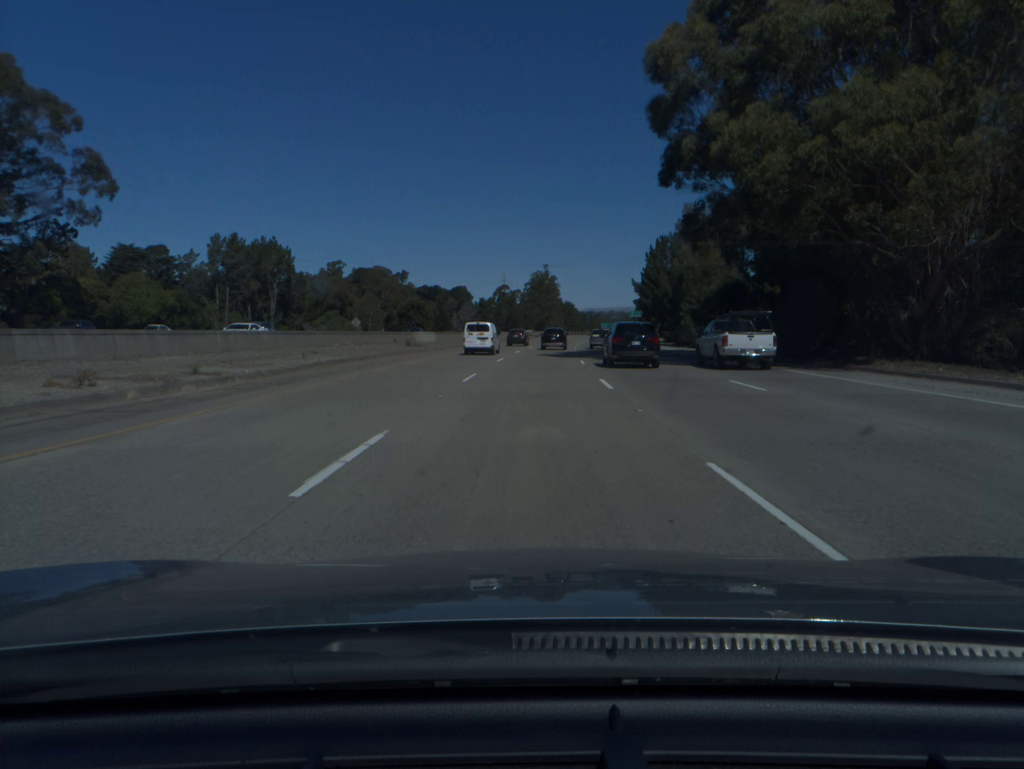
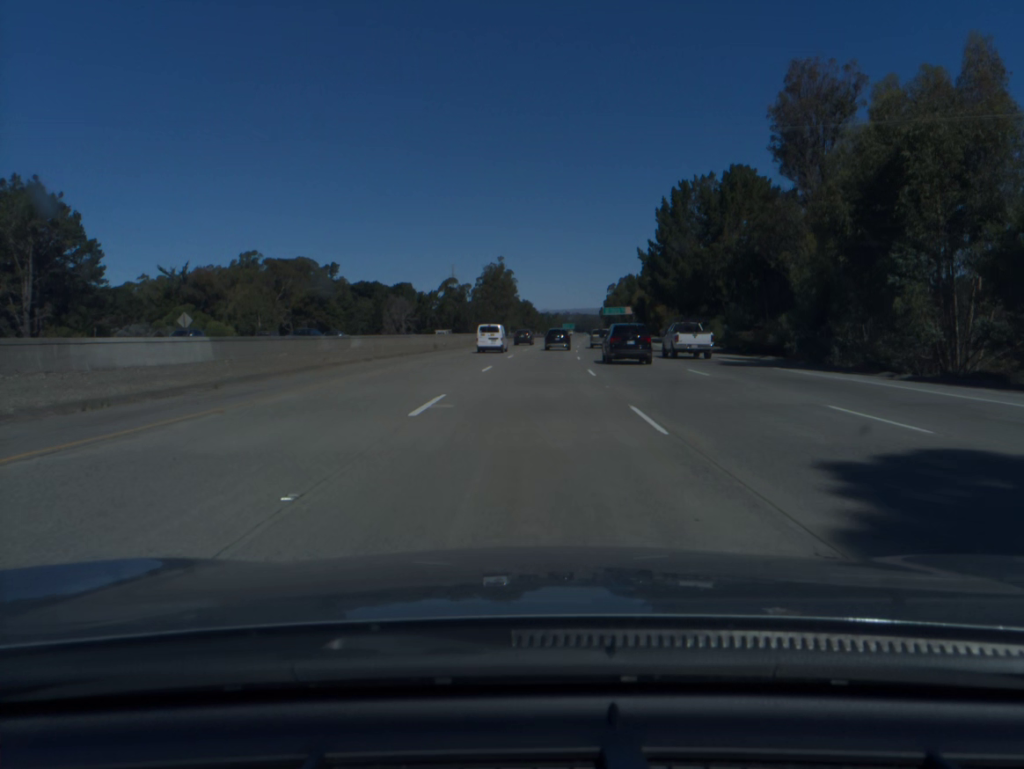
(+1.5, +52.2) m; +3°
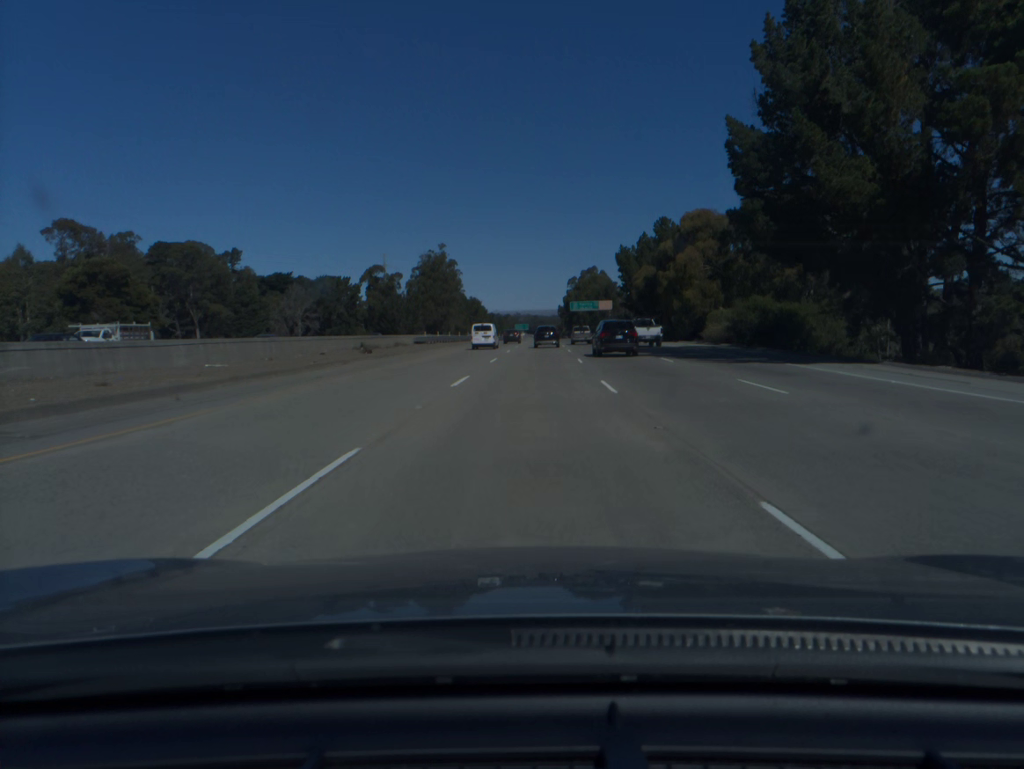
(+1.6, +52.3) m; +4°
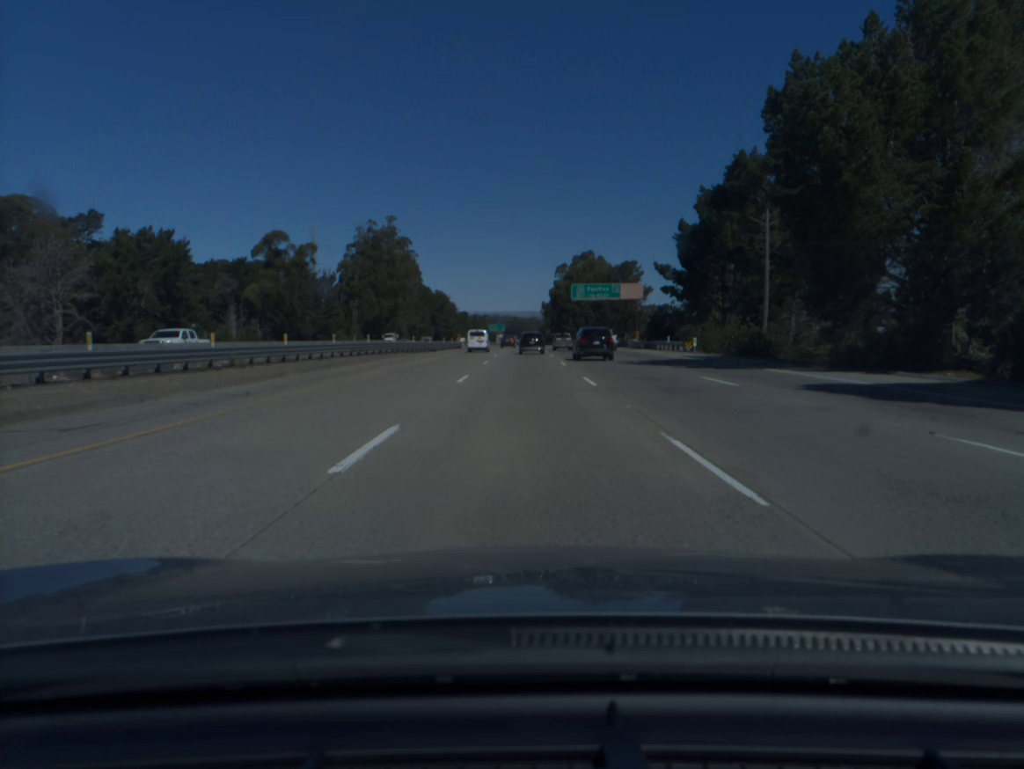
(+1.5, +69.7) m; +2°
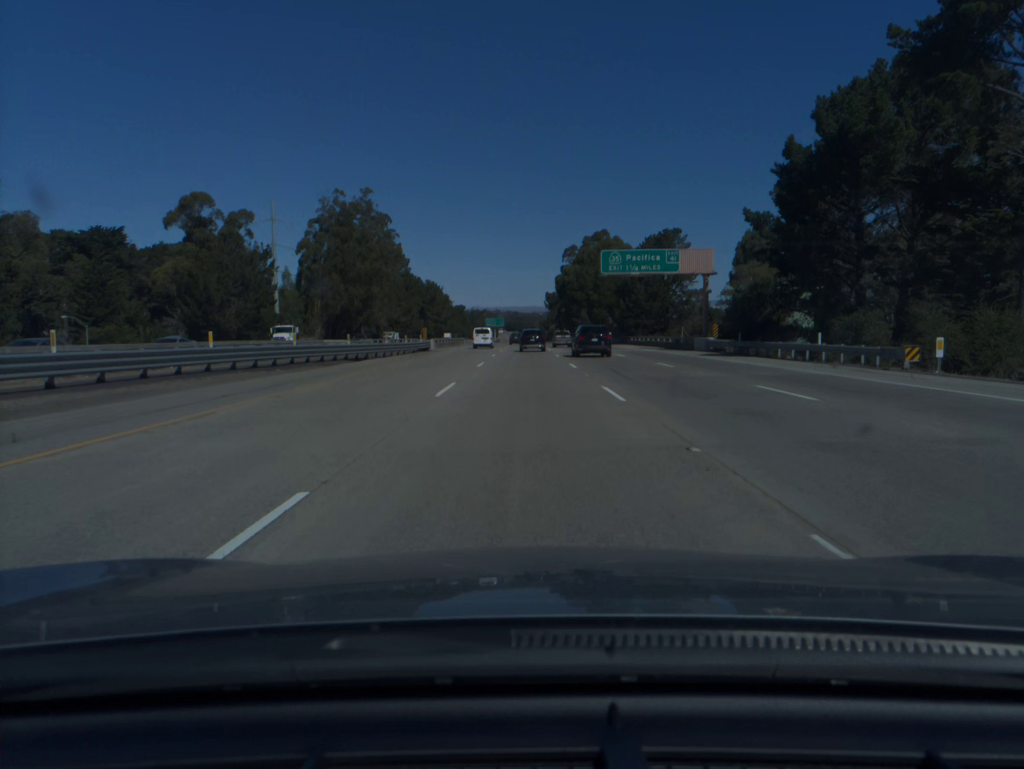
(-0.1, +34.9) m; 0°
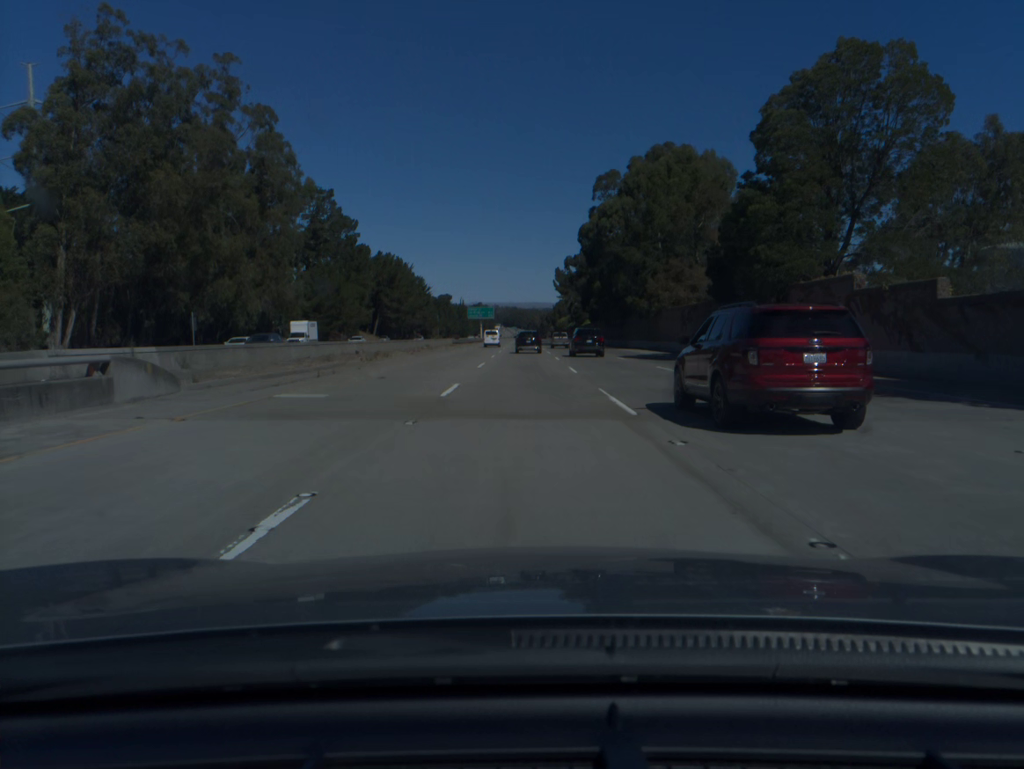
(+0.1, +87.5) m; 0°
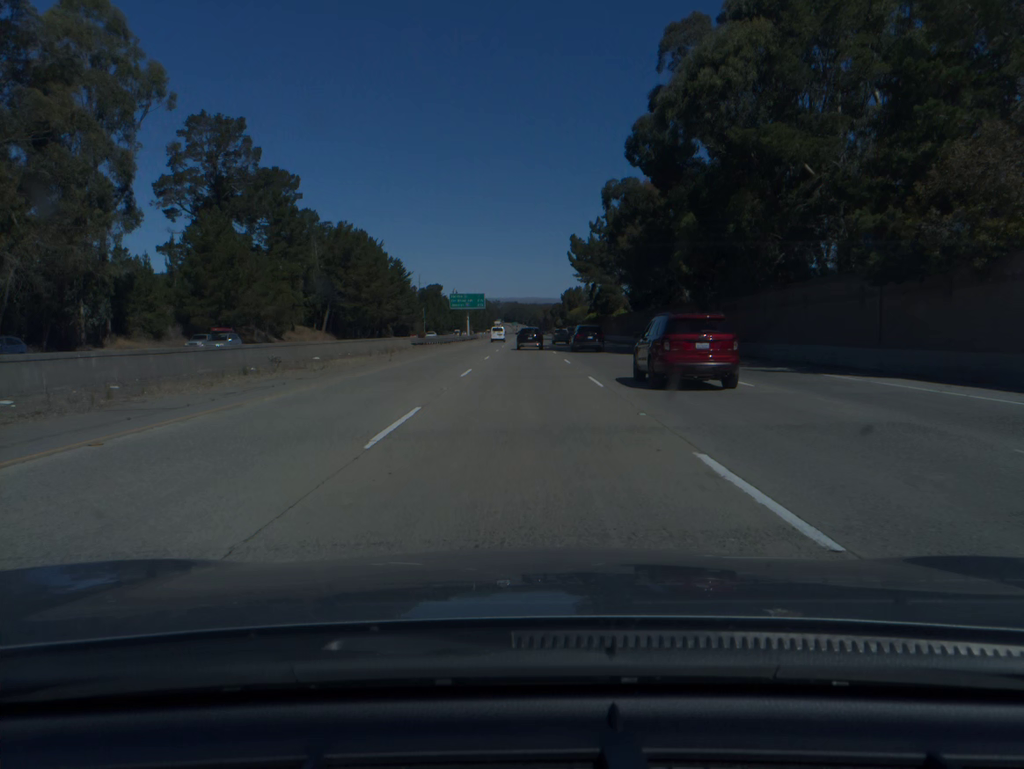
(0.0, +52.1) m; 0°
